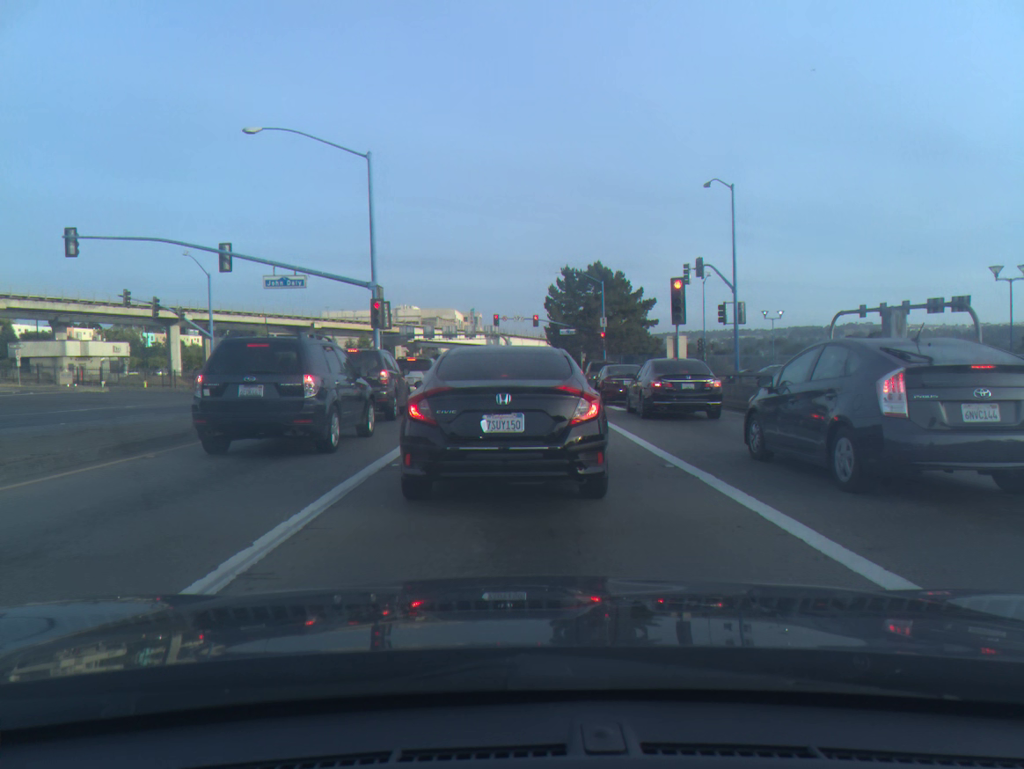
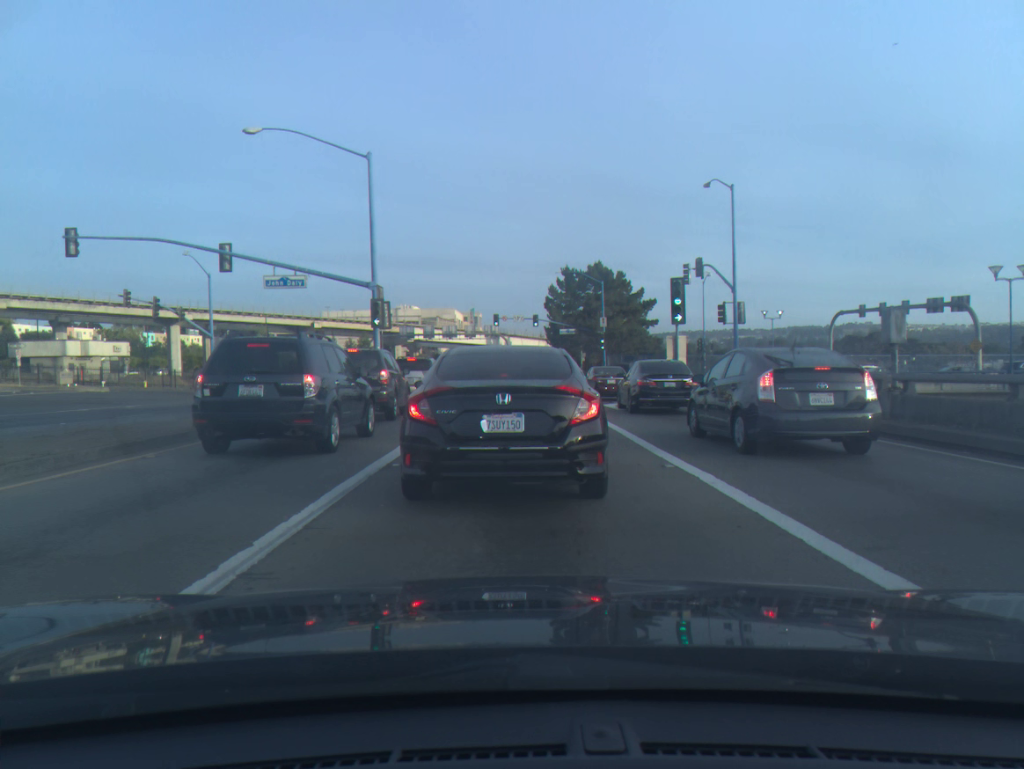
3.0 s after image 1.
(0.0, 0.0) m; 0°
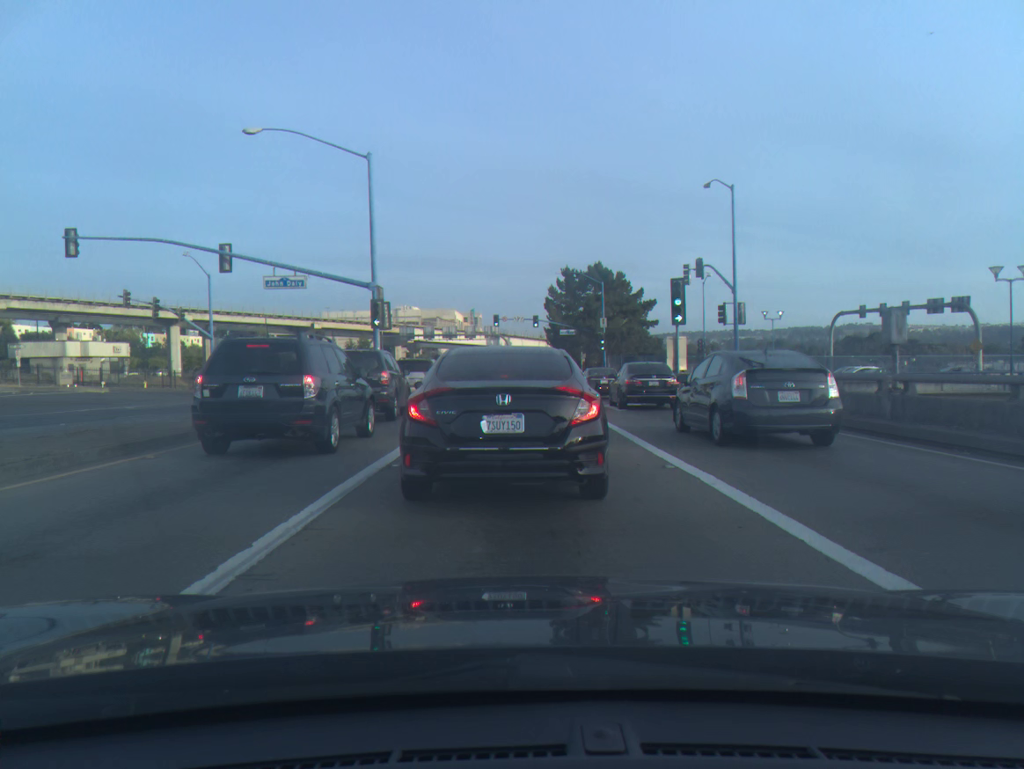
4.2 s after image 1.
(0.0, 0.0) m; 0°
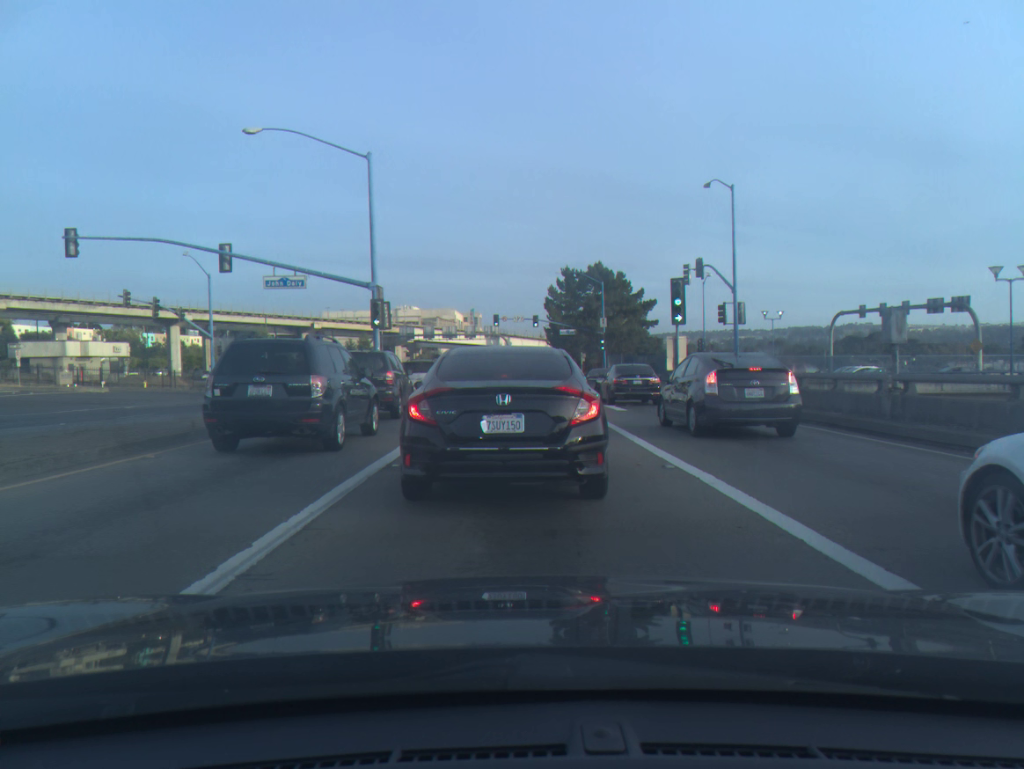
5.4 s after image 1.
(0.0, 0.0) m; 0°
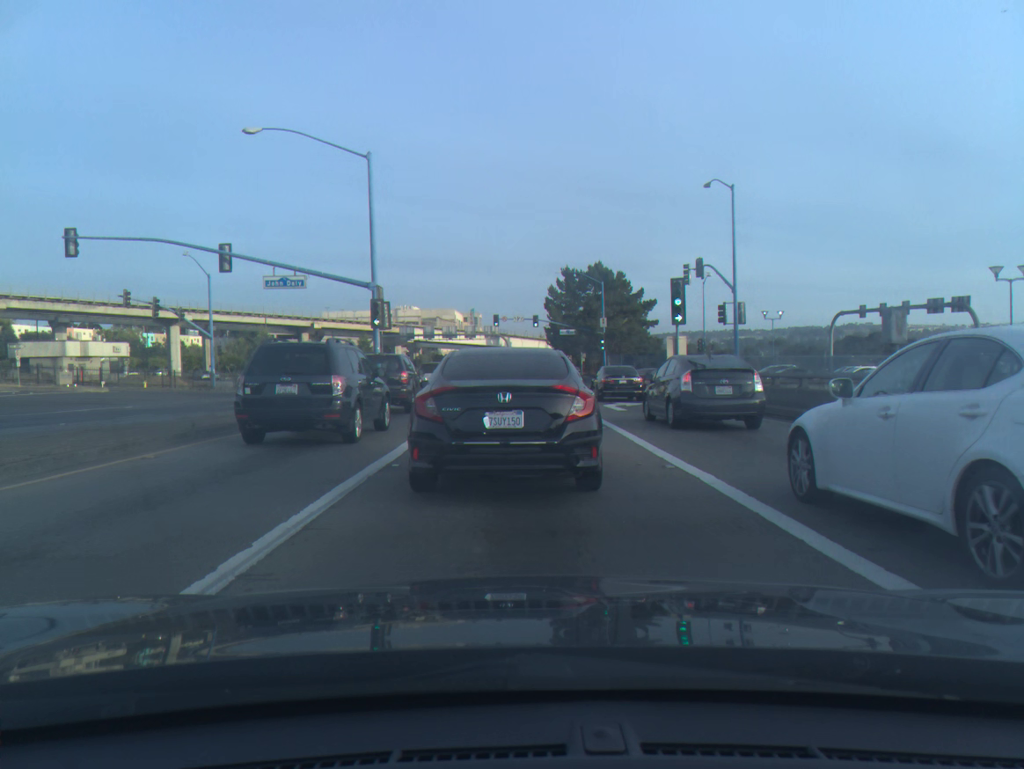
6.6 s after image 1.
(0.0, 0.0) m; 0°
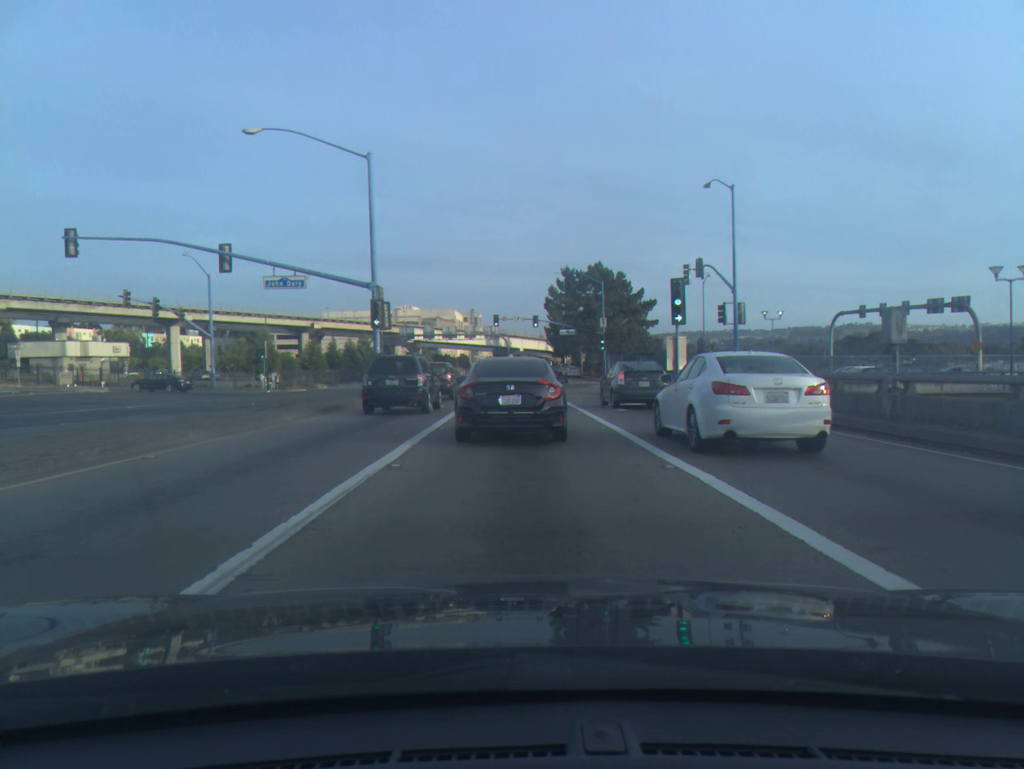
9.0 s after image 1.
(0.0, 0.0) m; 0°
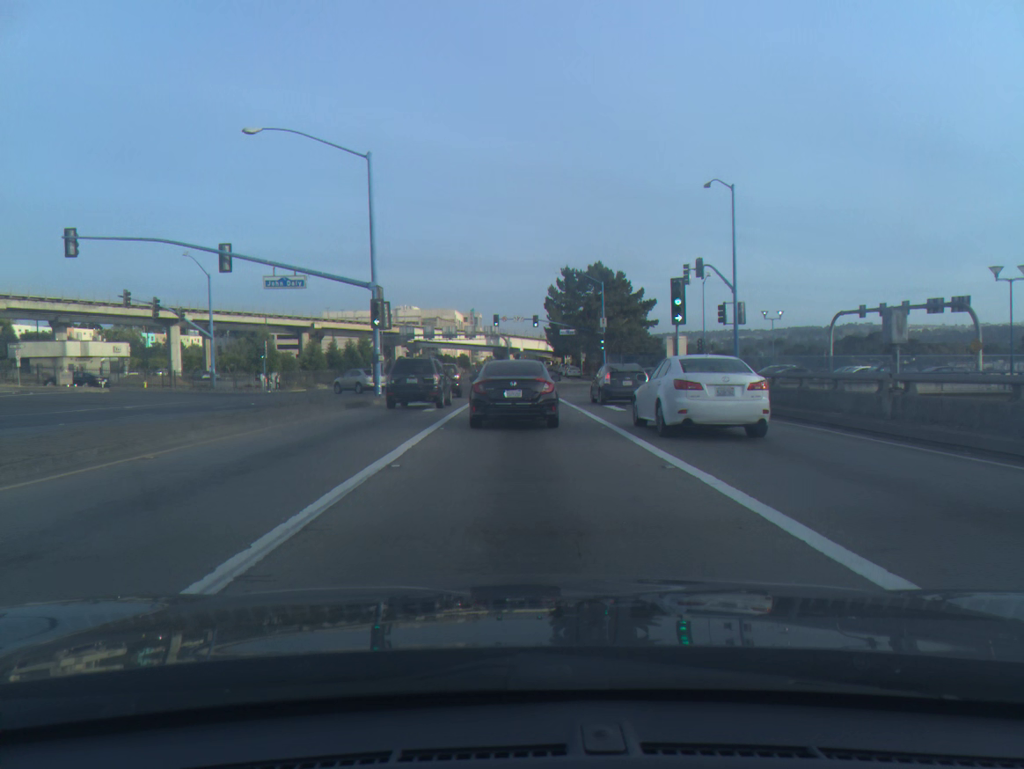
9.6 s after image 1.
(0.0, 0.0) m; 0°
